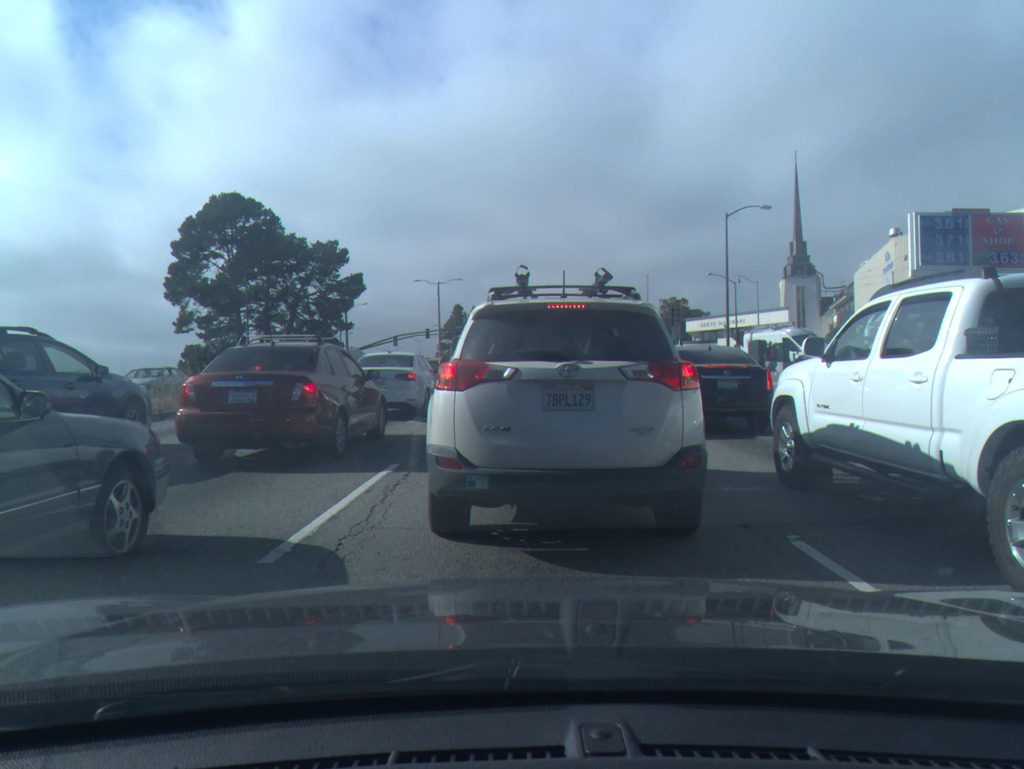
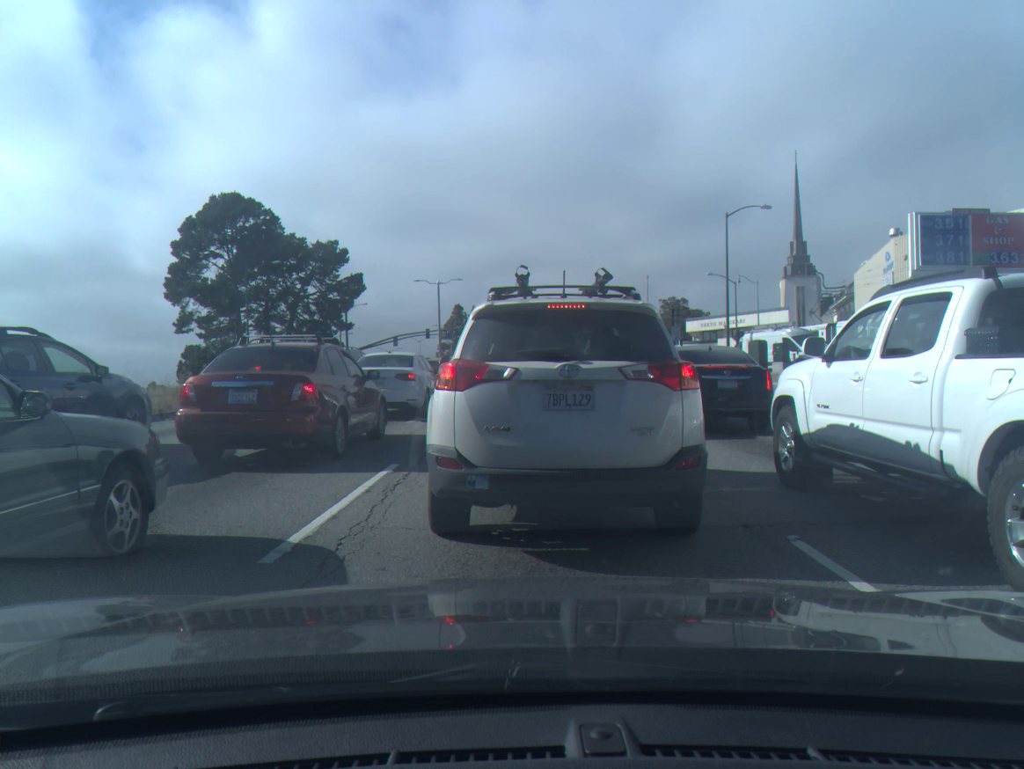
(0.0, 0.0) m; 0°
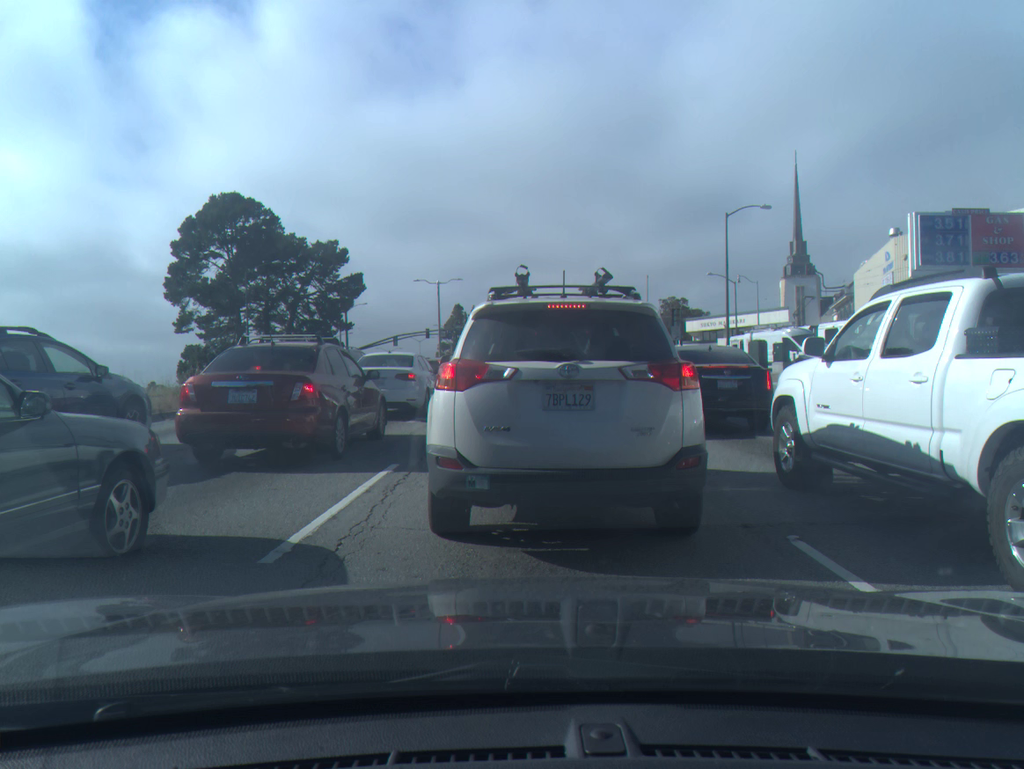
(0.0, 0.0) m; 0°
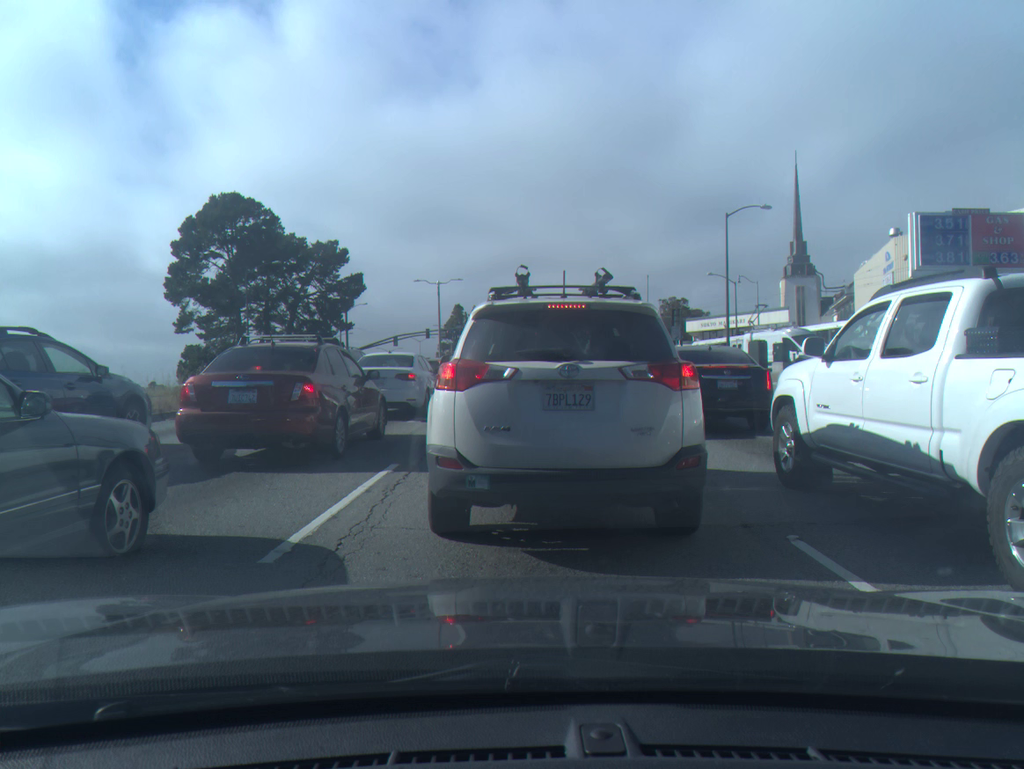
(0.0, 0.0) m; 0°
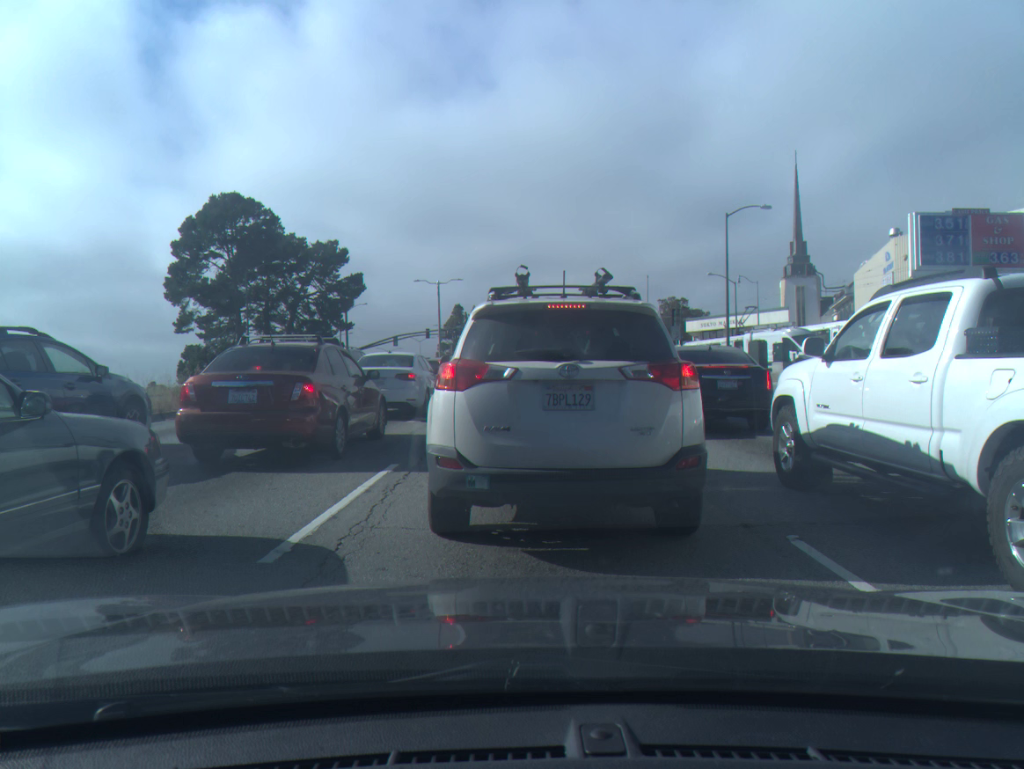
(0.0, -0.1) m; 0°
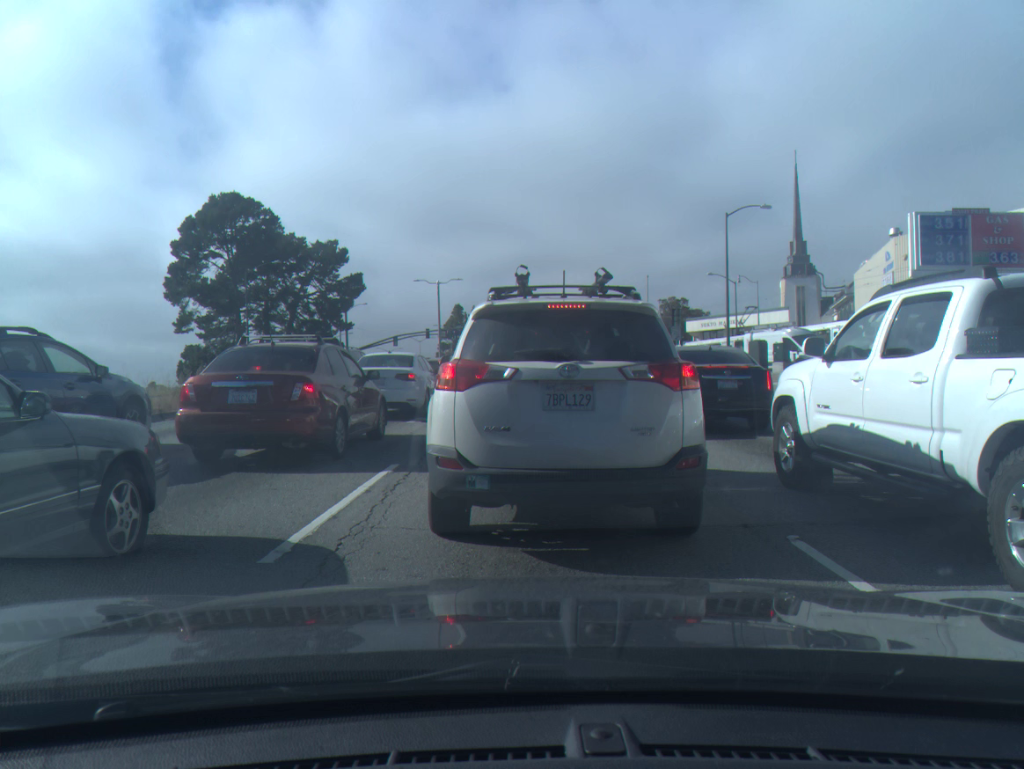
(0.0, 0.0) m; 0°
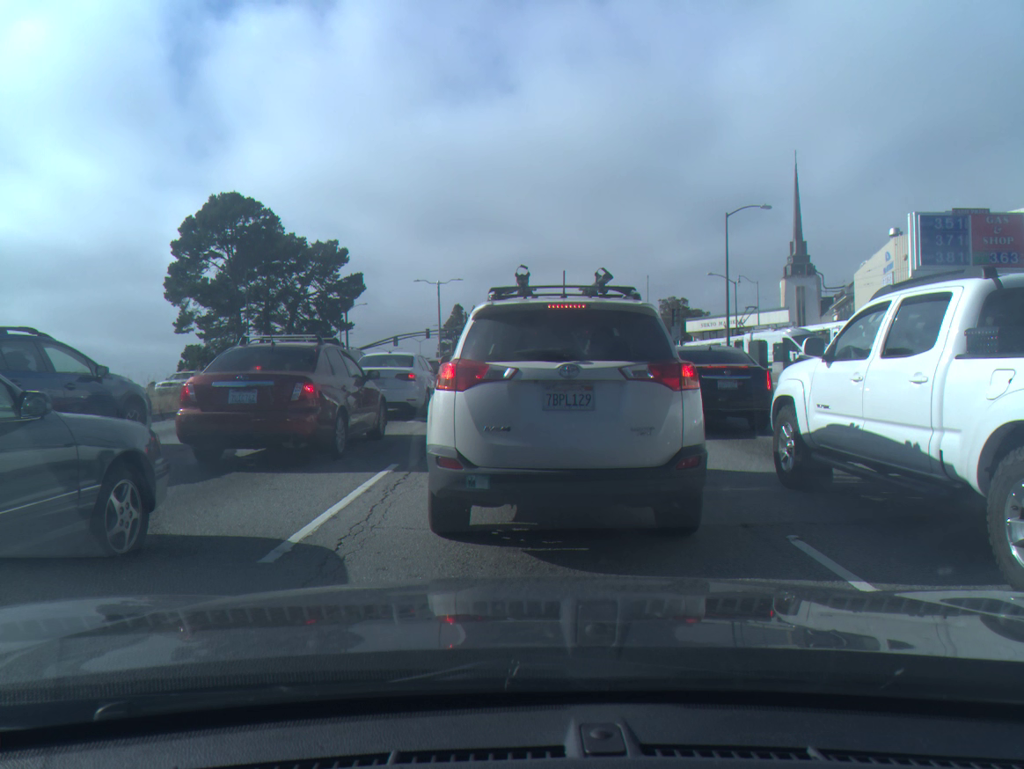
(0.0, 0.0) m; 0°
